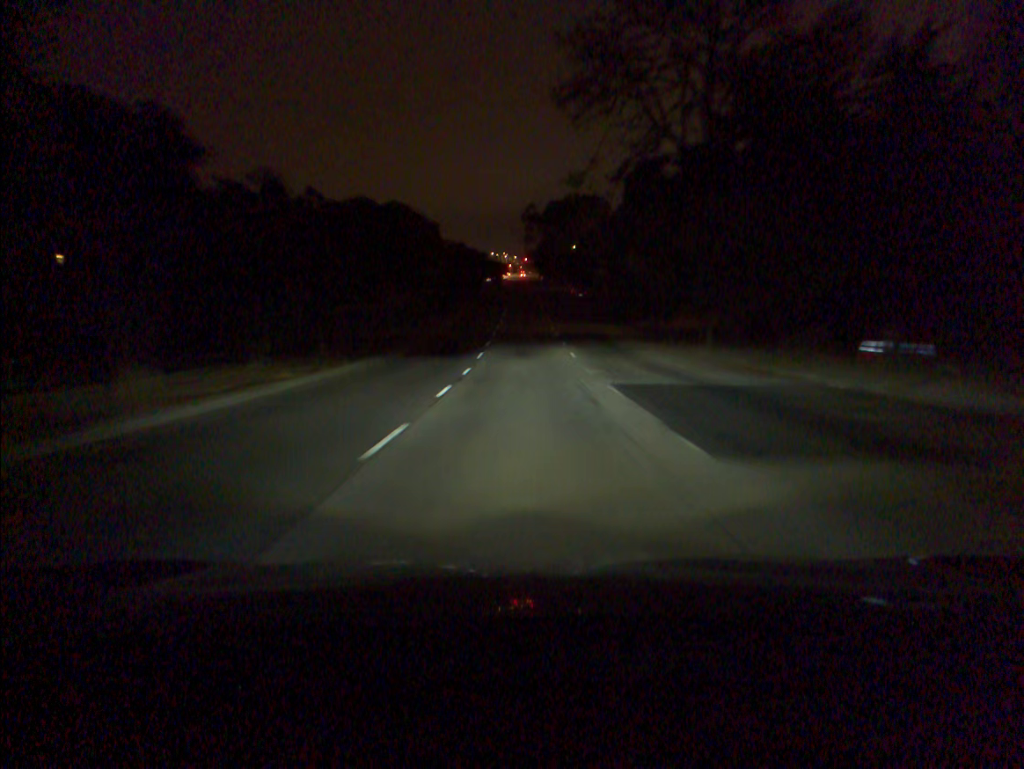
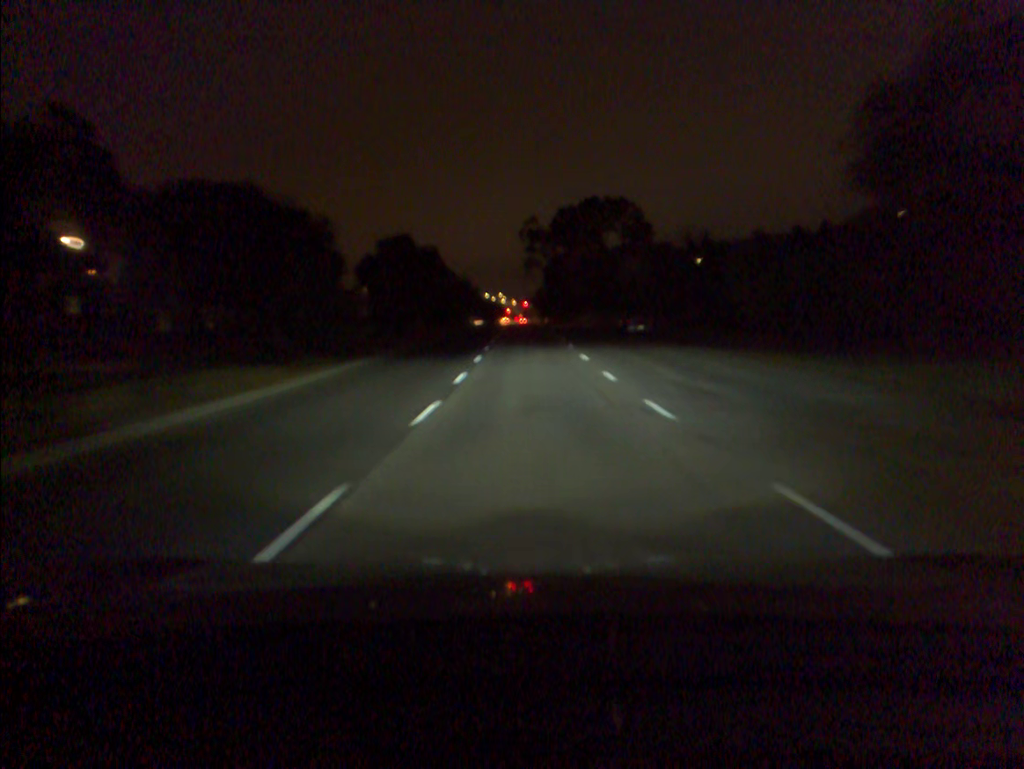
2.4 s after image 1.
(0.0, +48.0) m; 0°
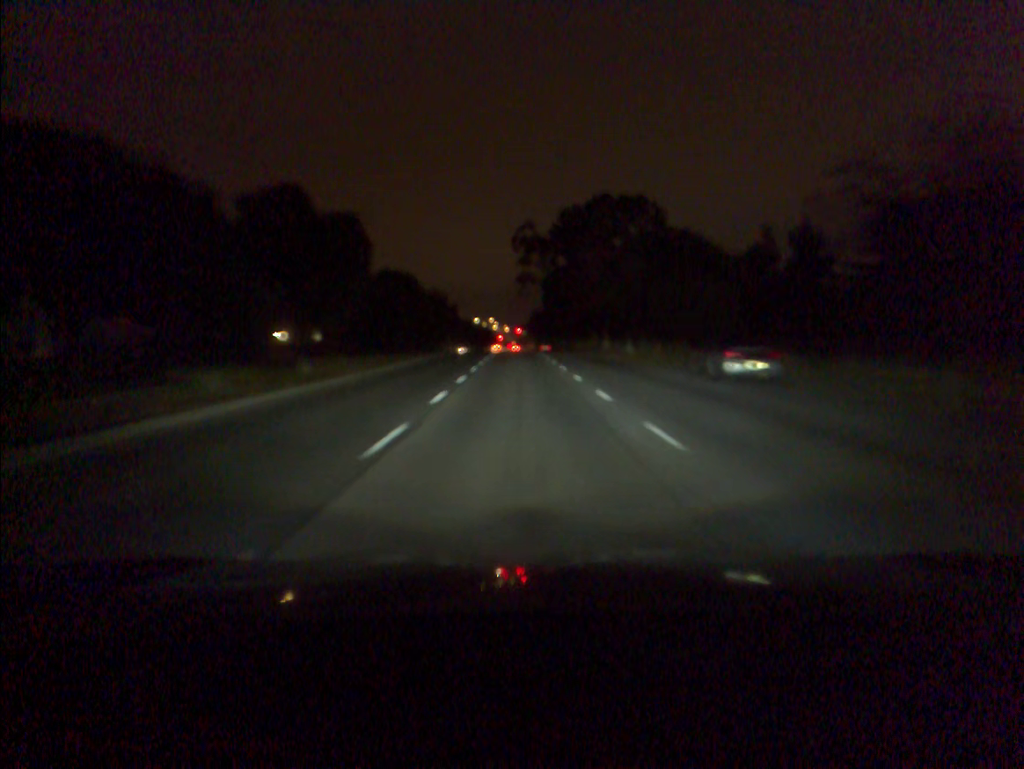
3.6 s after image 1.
(+0.1, +23.5) m; 0°
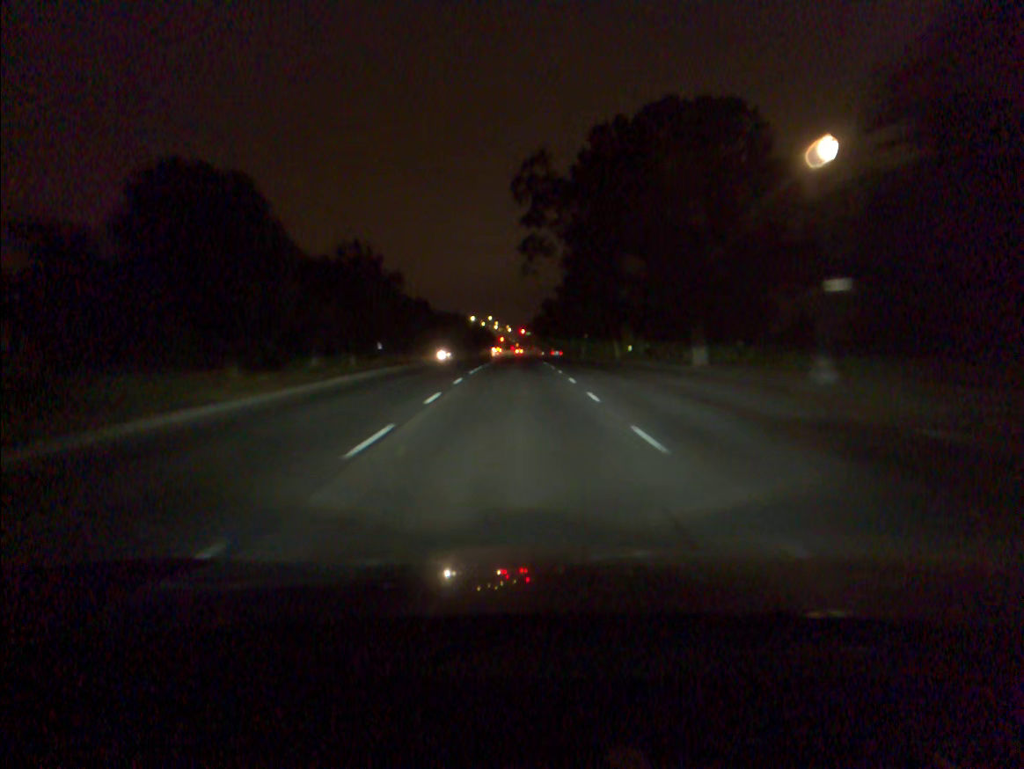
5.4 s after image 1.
(-0.1, +35.6) m; 0°
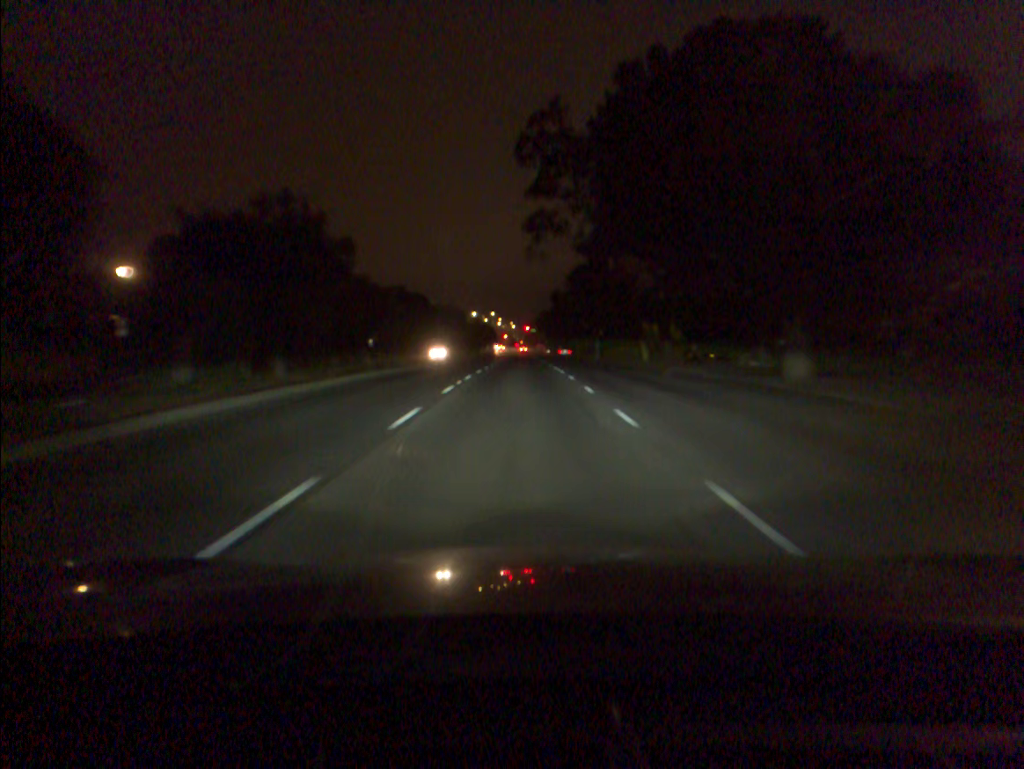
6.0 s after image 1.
(0.0, +12.0) m; 0°
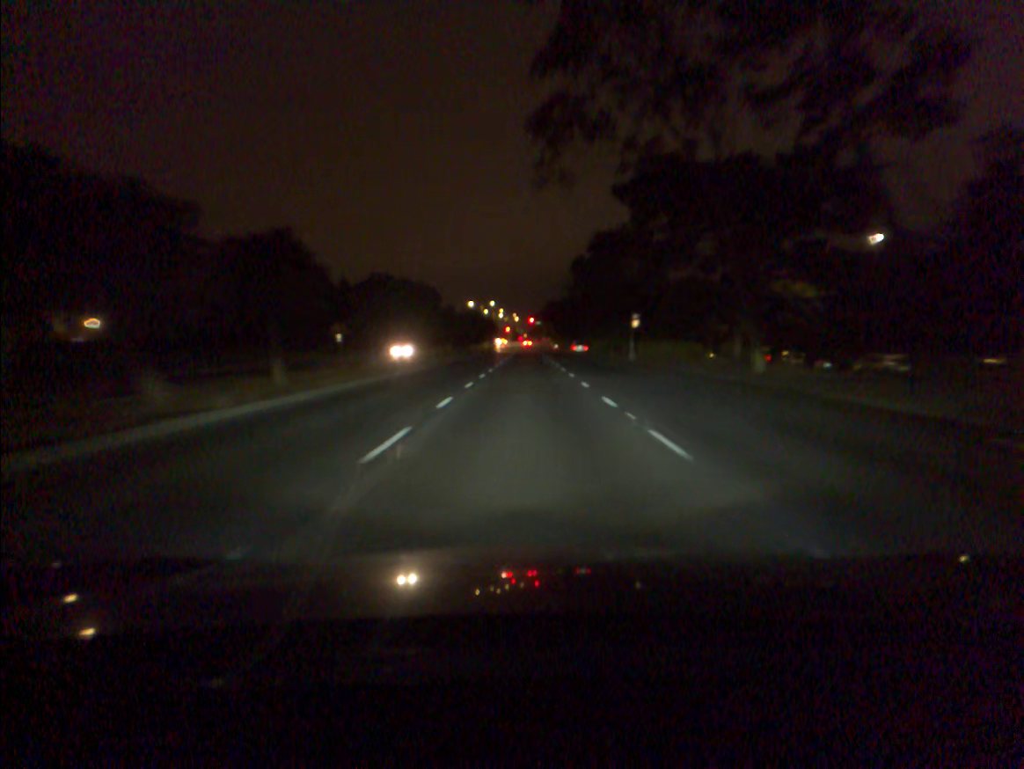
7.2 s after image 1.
(-0.1, +24.1) m; 0°
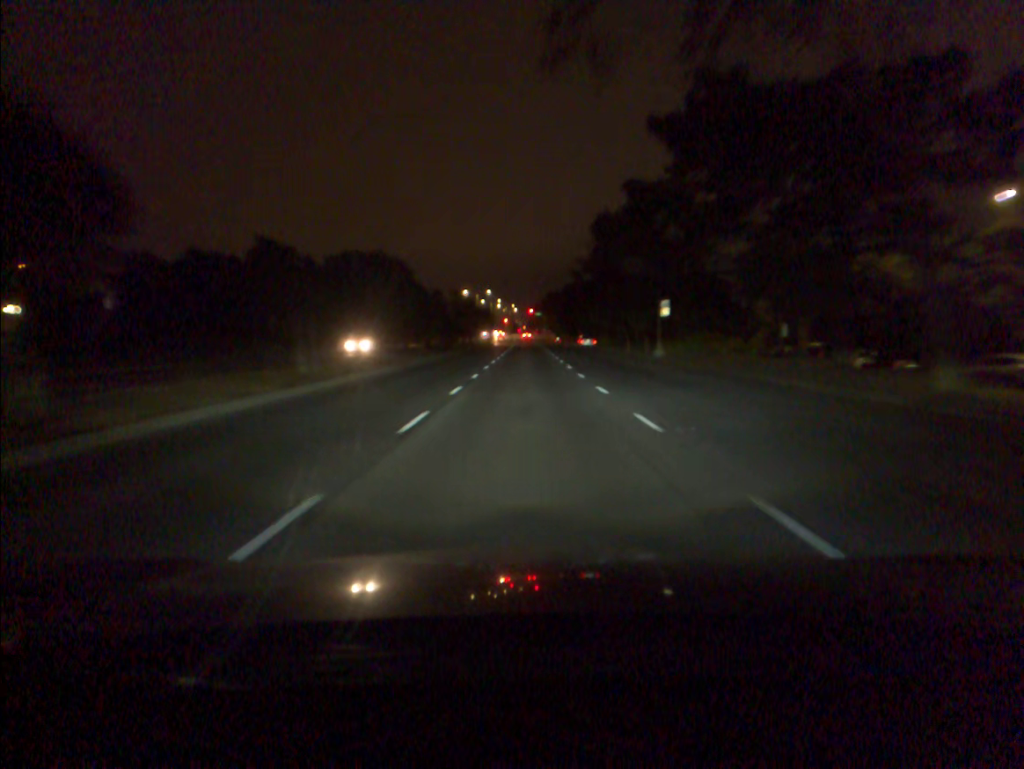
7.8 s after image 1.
(0.0, +12.2) m; 0°
